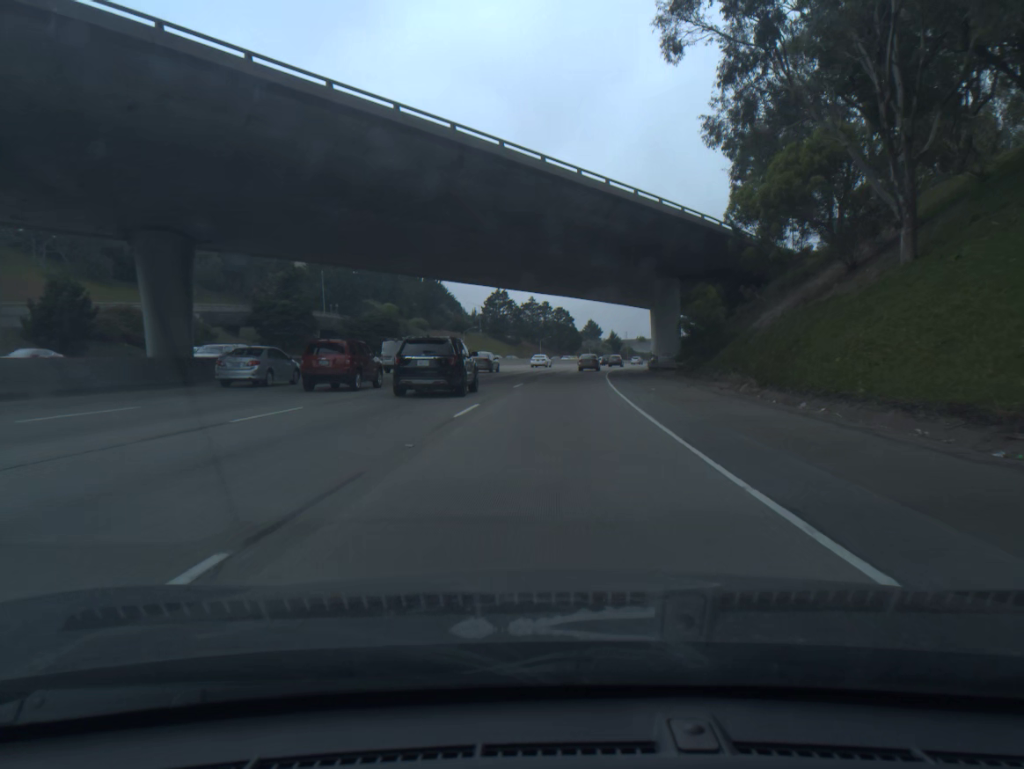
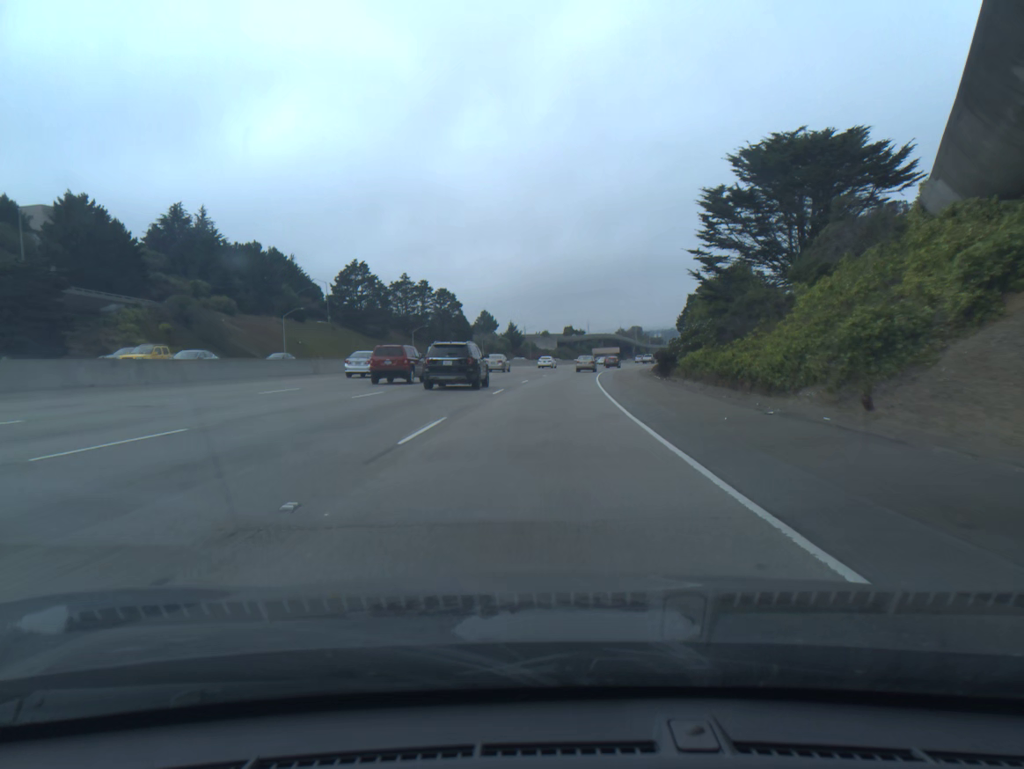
(+4.8, +74.1) m; +7°
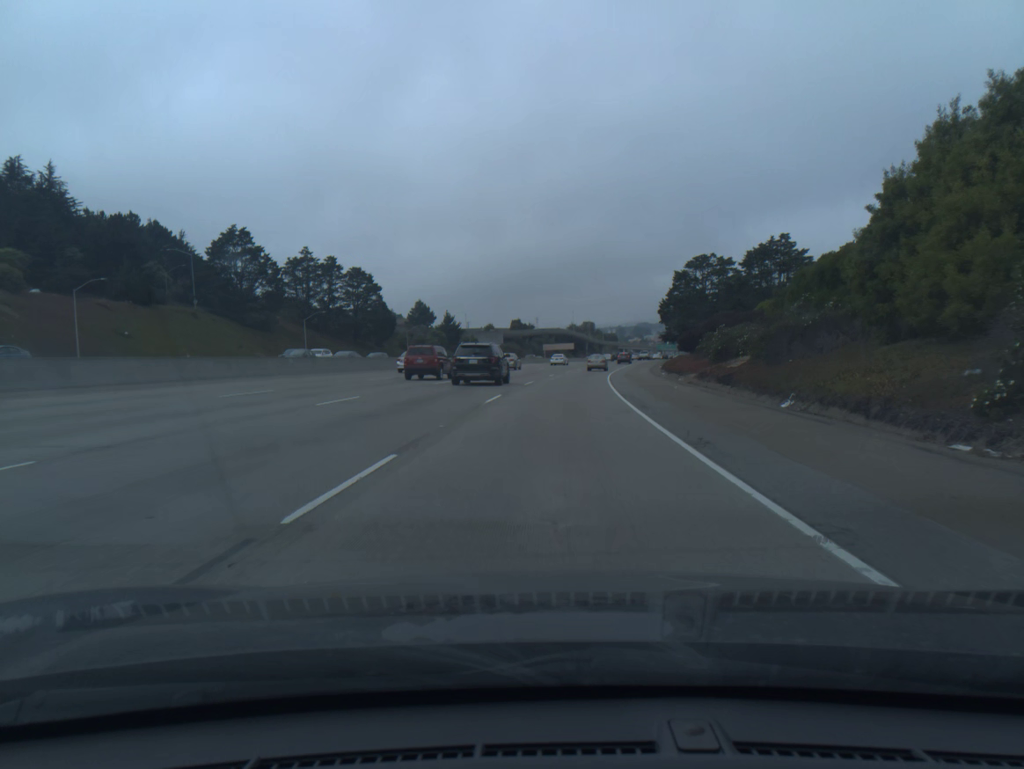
(+1.5, +46.3) m; +4°
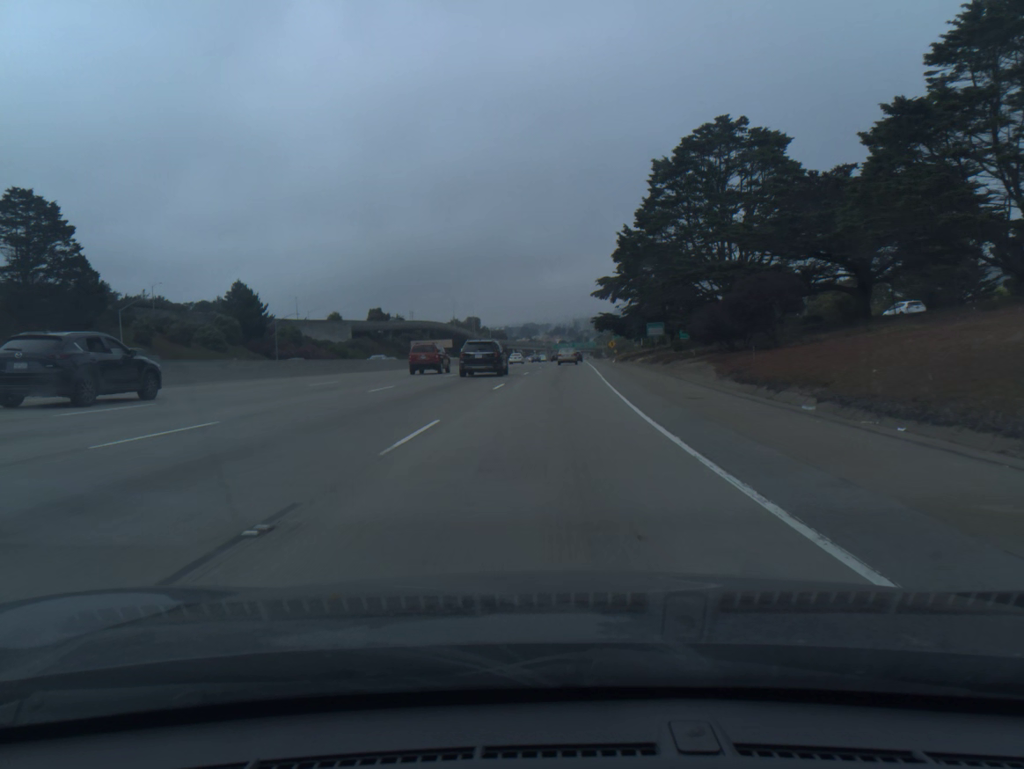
(+5.8, +78.6) m; +8°
